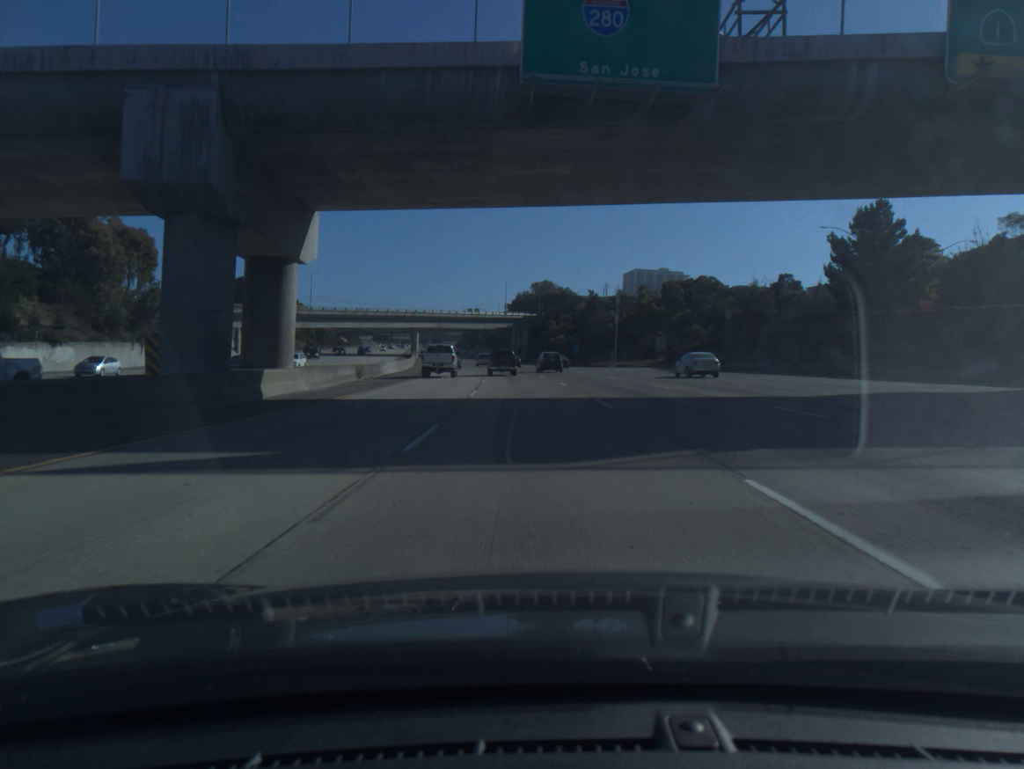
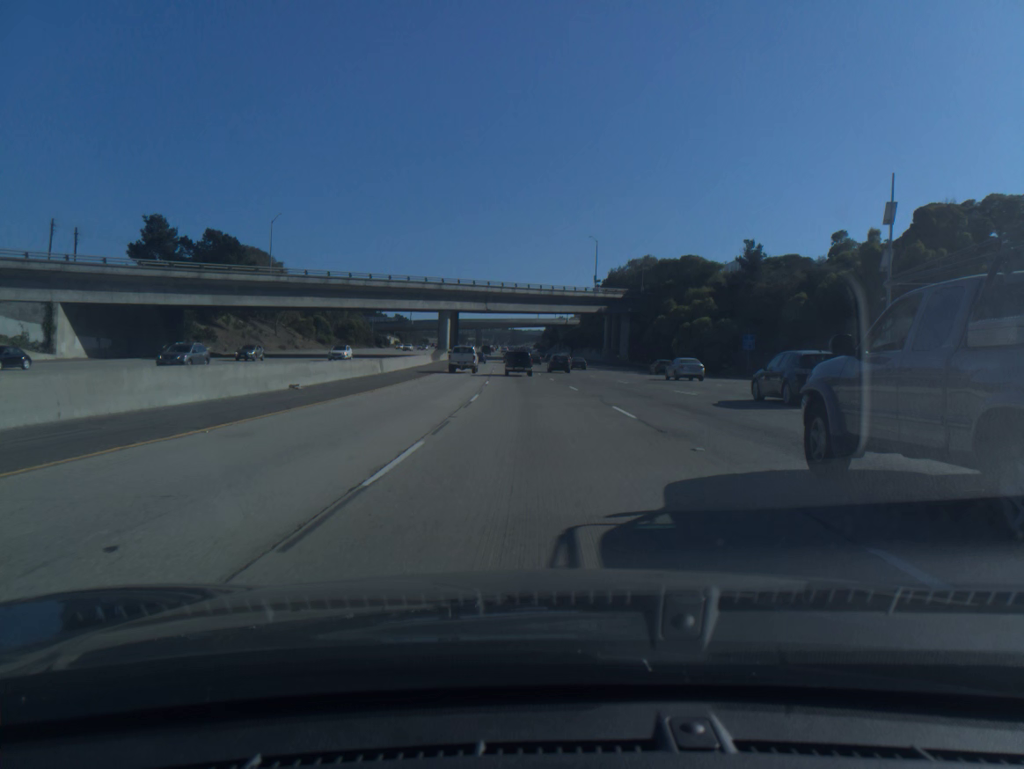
(-4.1, +75.3) m; -6°
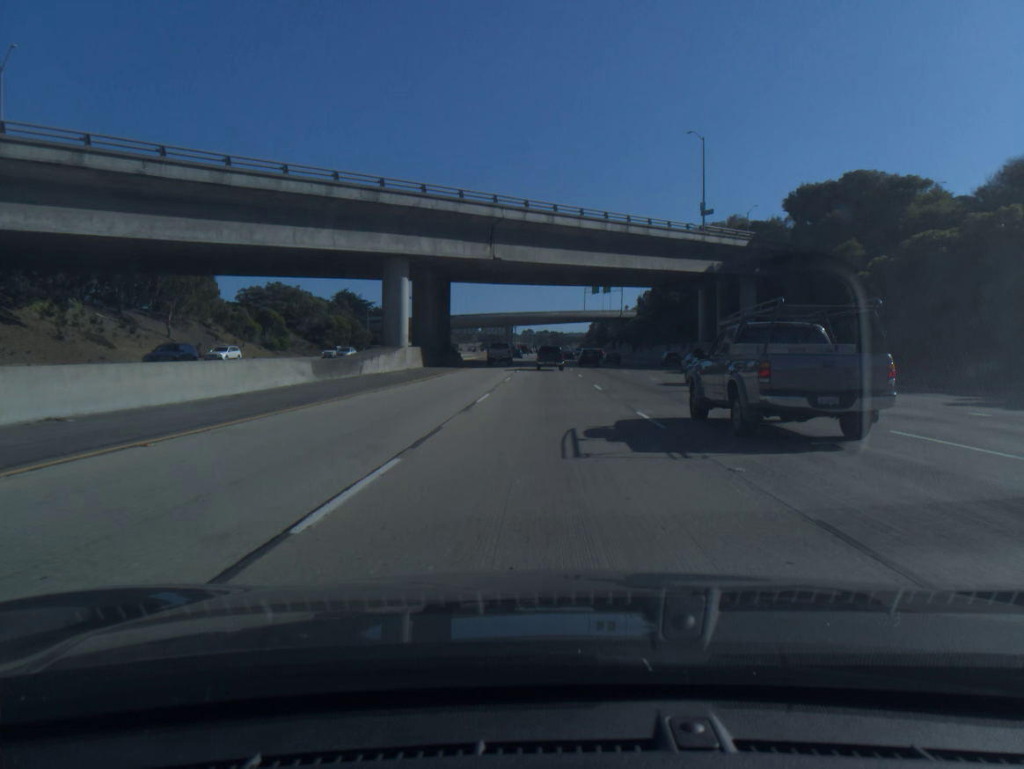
(-1.9, +60.5) m; -3°
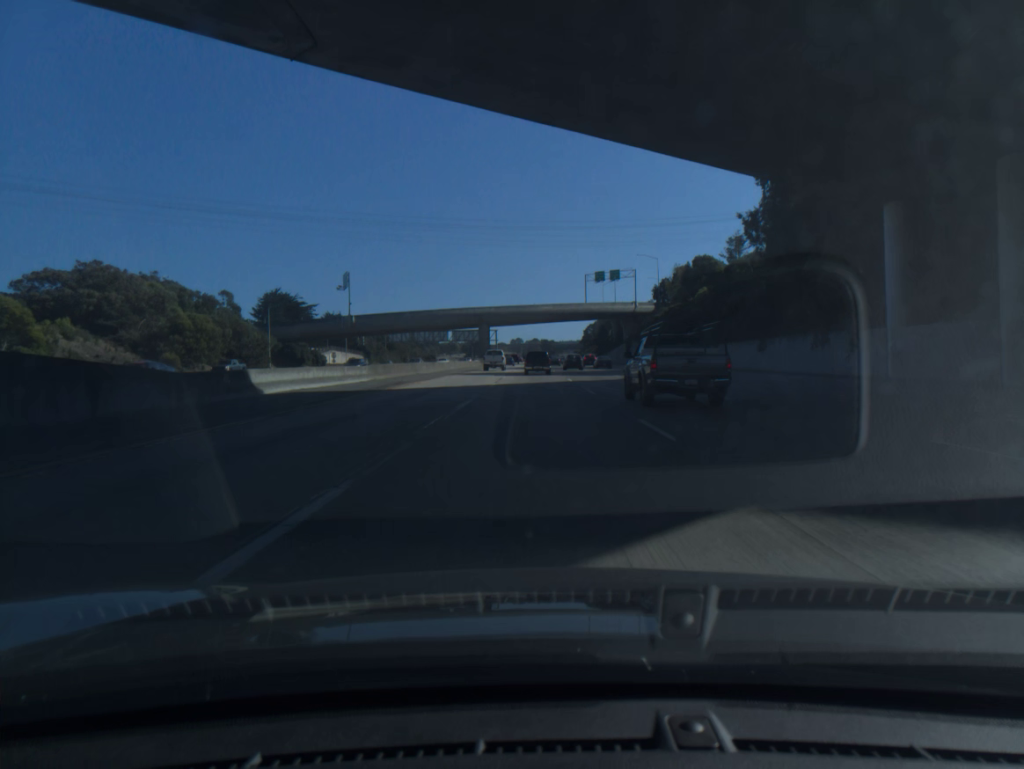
(+0.4, +60.5) m; +1°
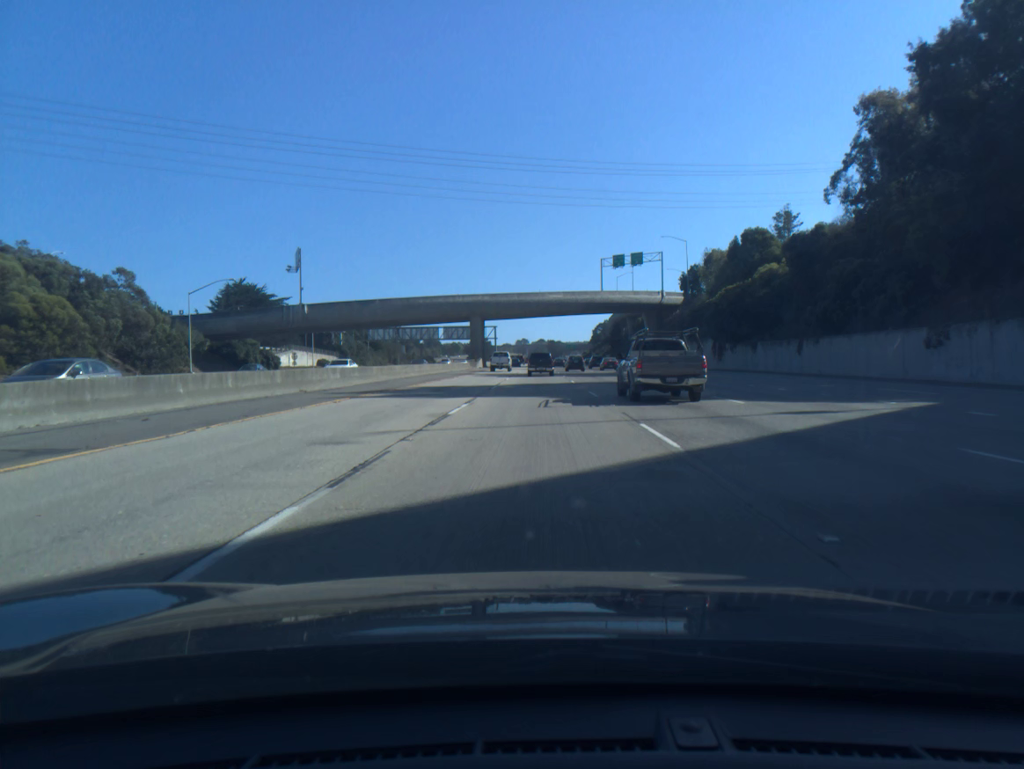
(-0.1, +30.2) m; -1°
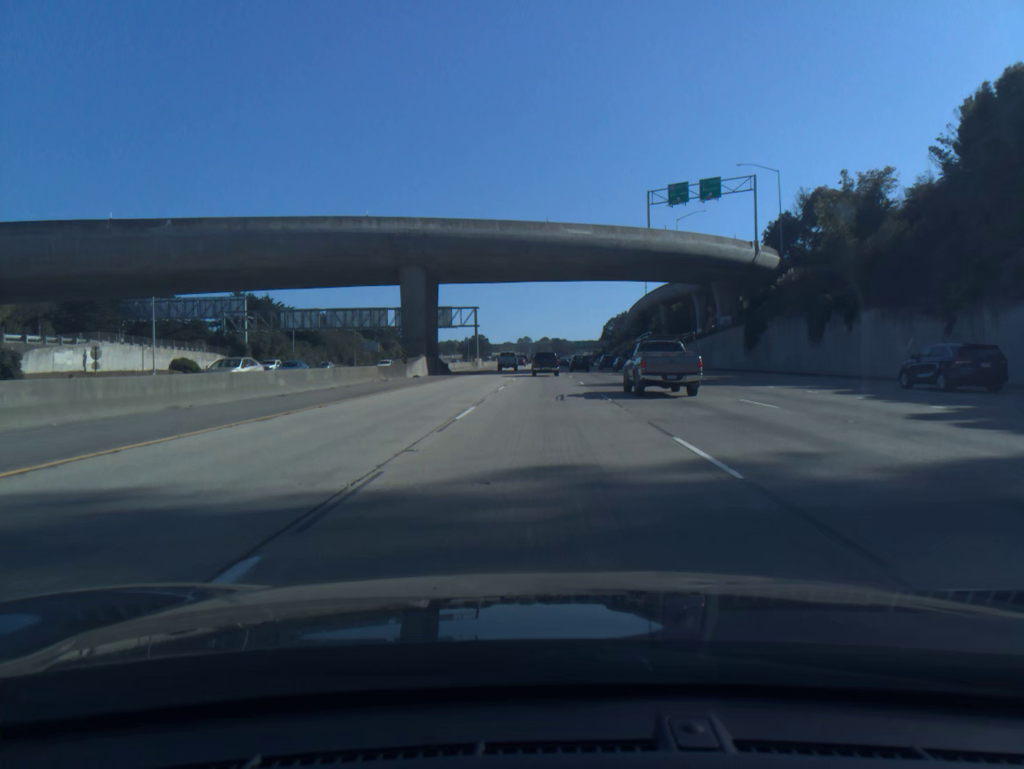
(-0.3, +60.6) m; 0°
